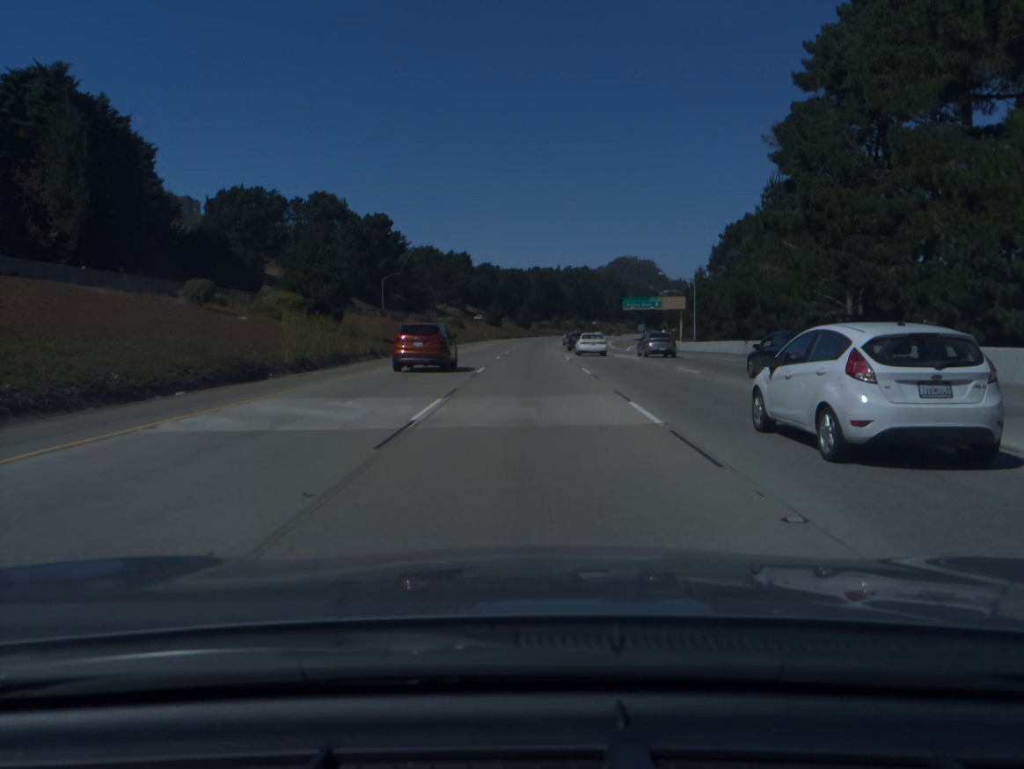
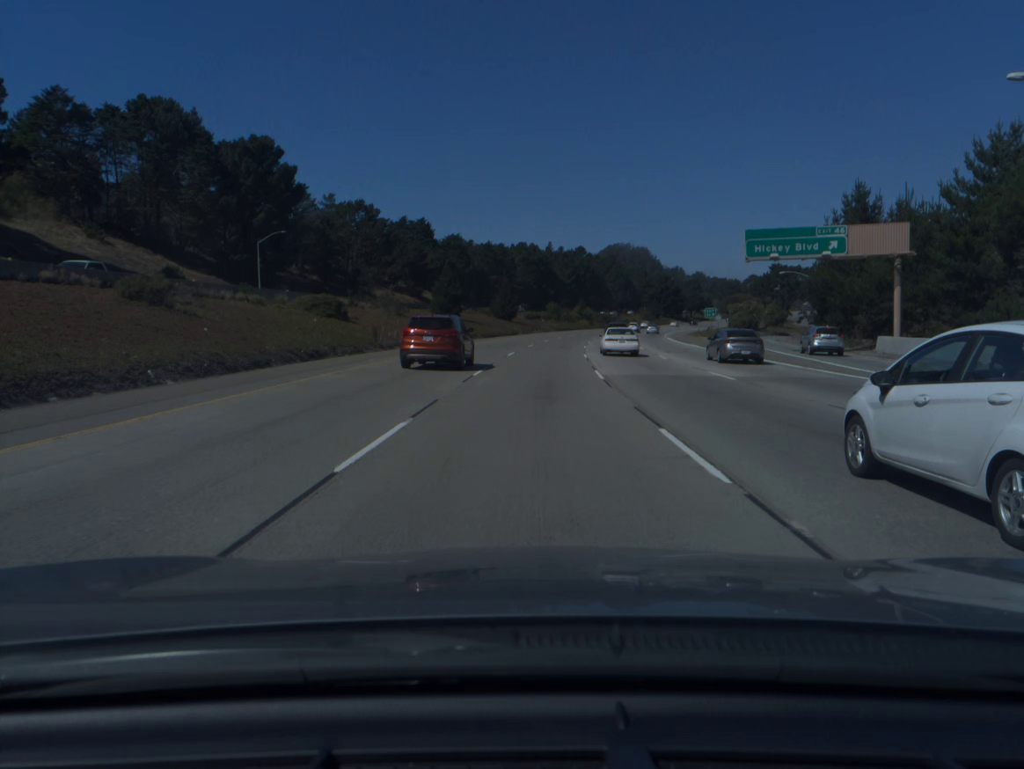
(+0.2, +77.4) m; +1°
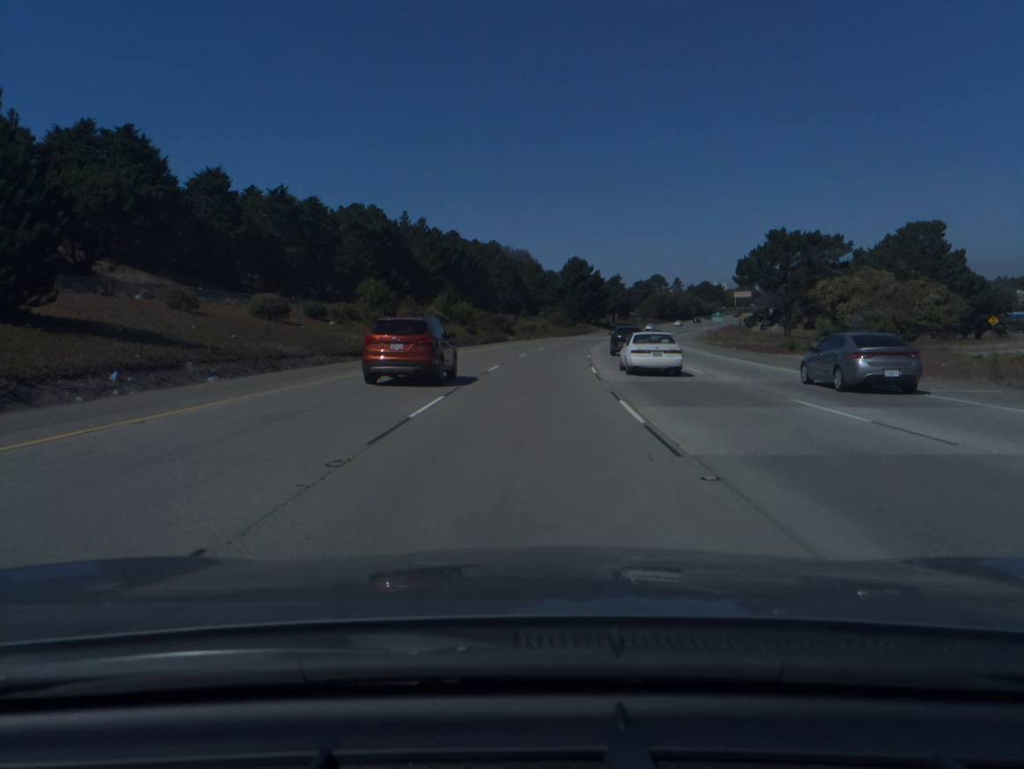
(+7.0, +97.0) m; +9°
